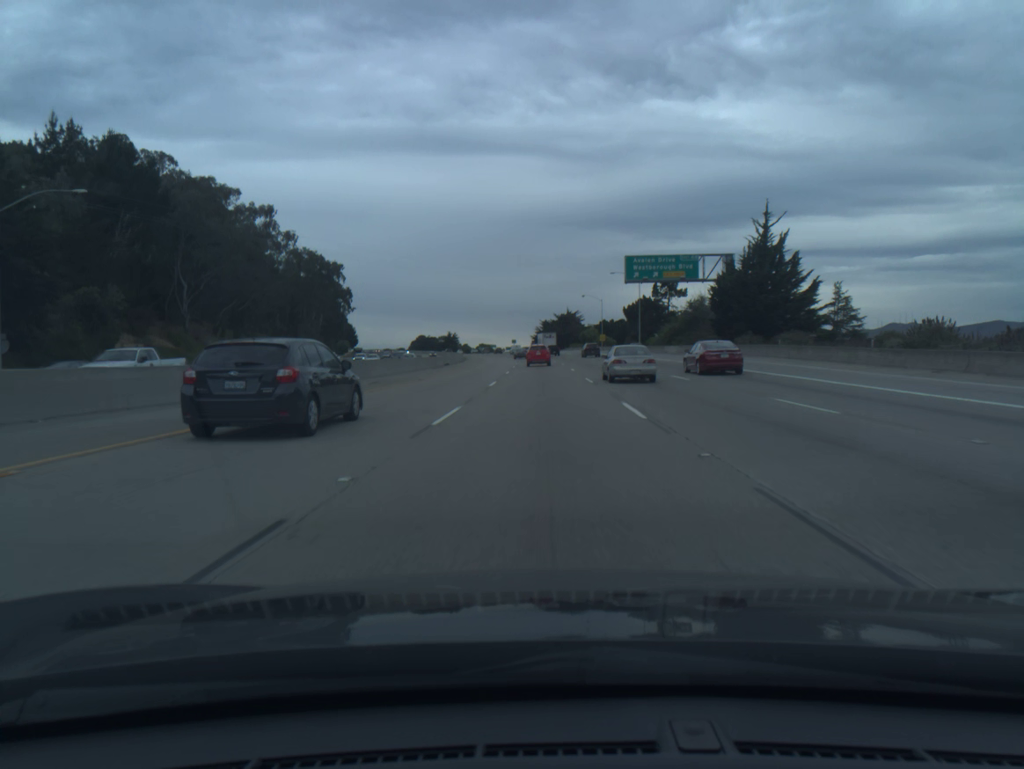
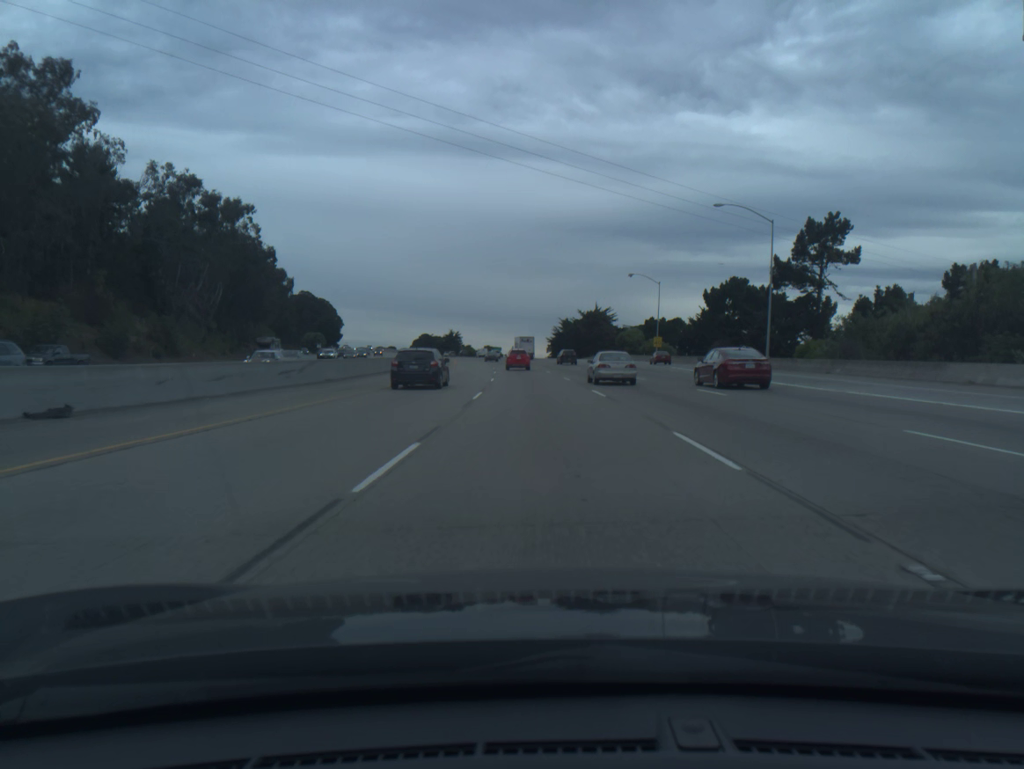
(-0.5, +64.5) m; -1°
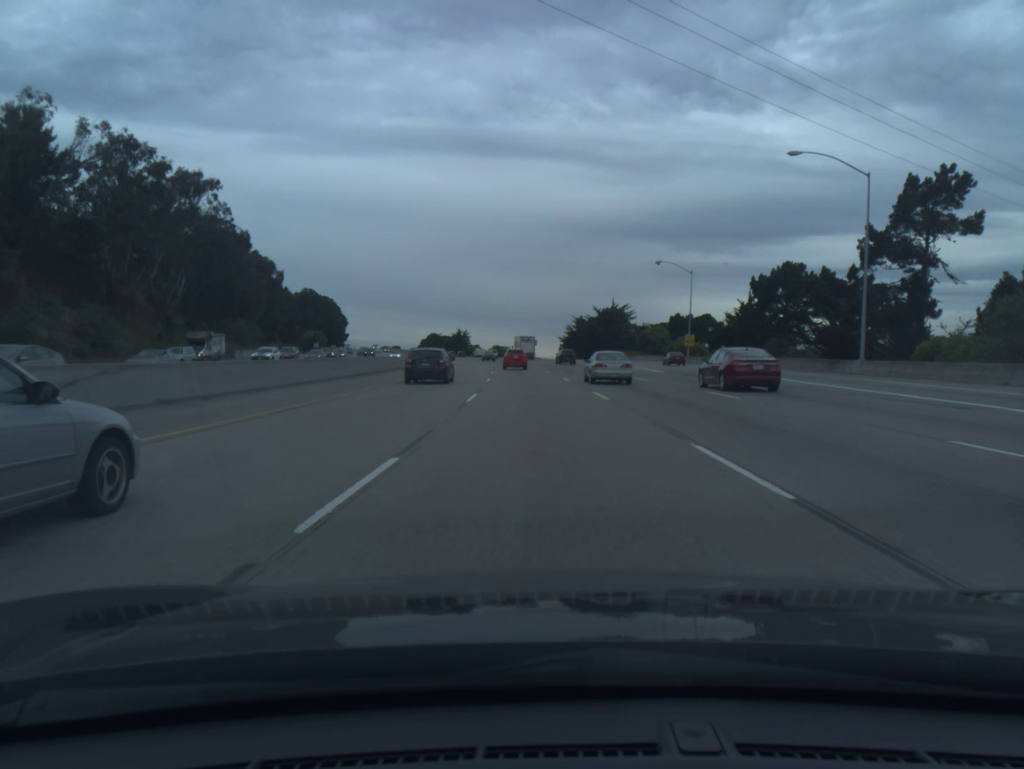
(-0.1, +16.1) m; -1°
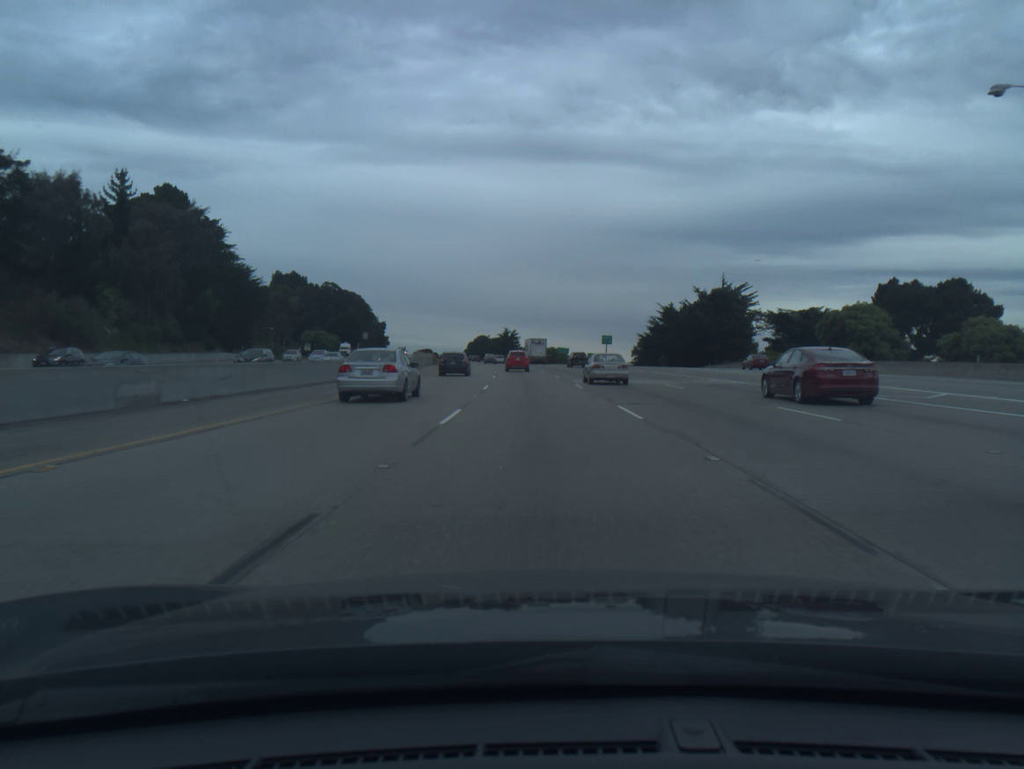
(-2.3, +64.6) m; -4°
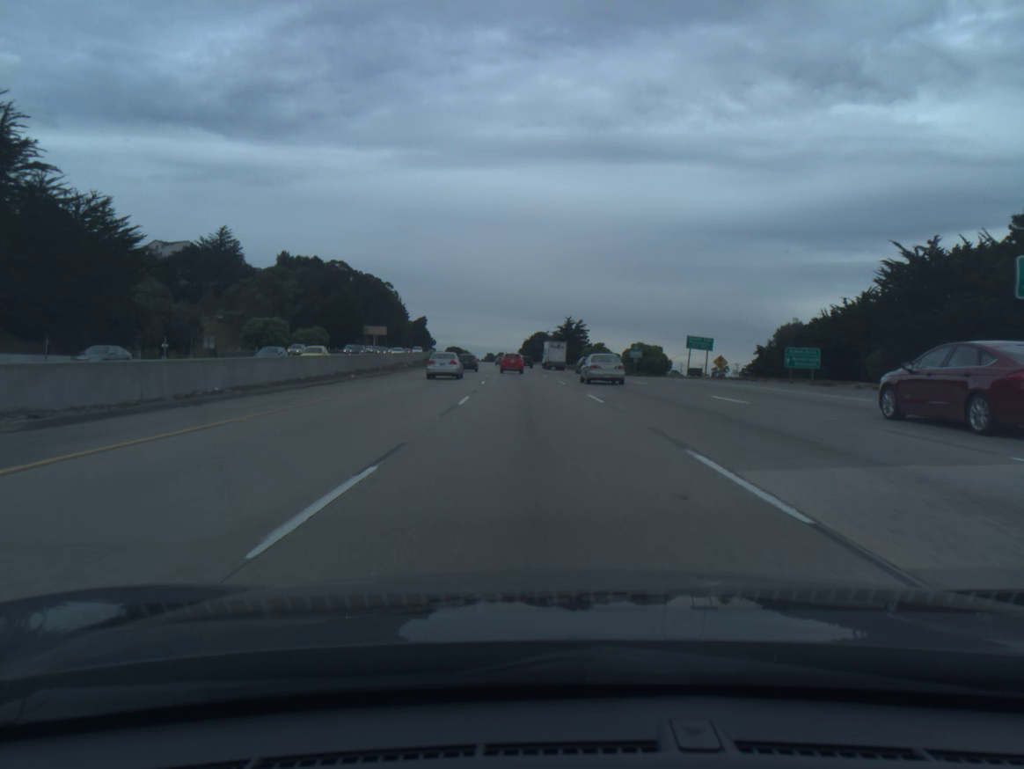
(-3.3, +81.8) m; -5°
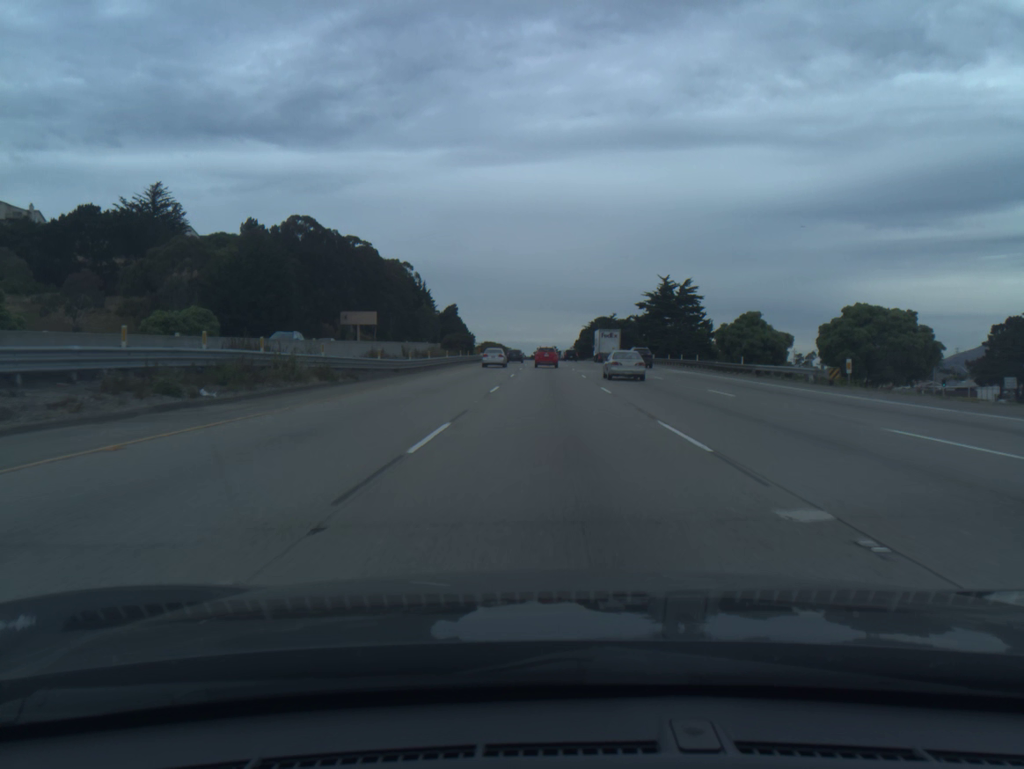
(-3.6, +83.3) m; -4°
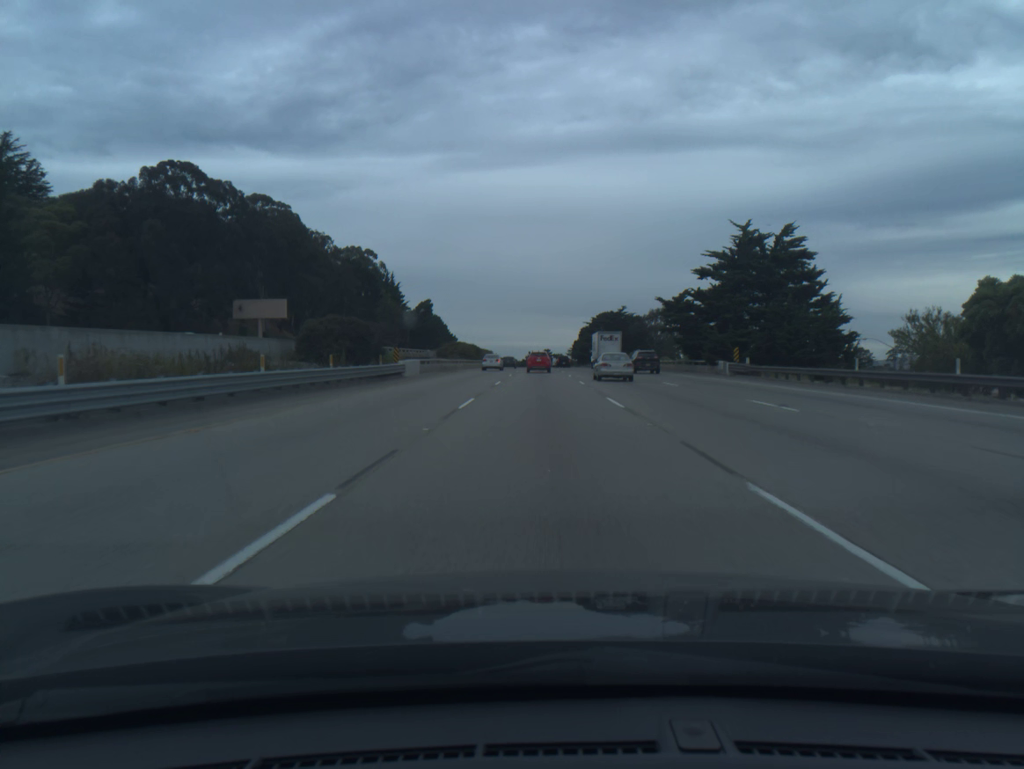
(+0.3, +50.2) m; +1°
